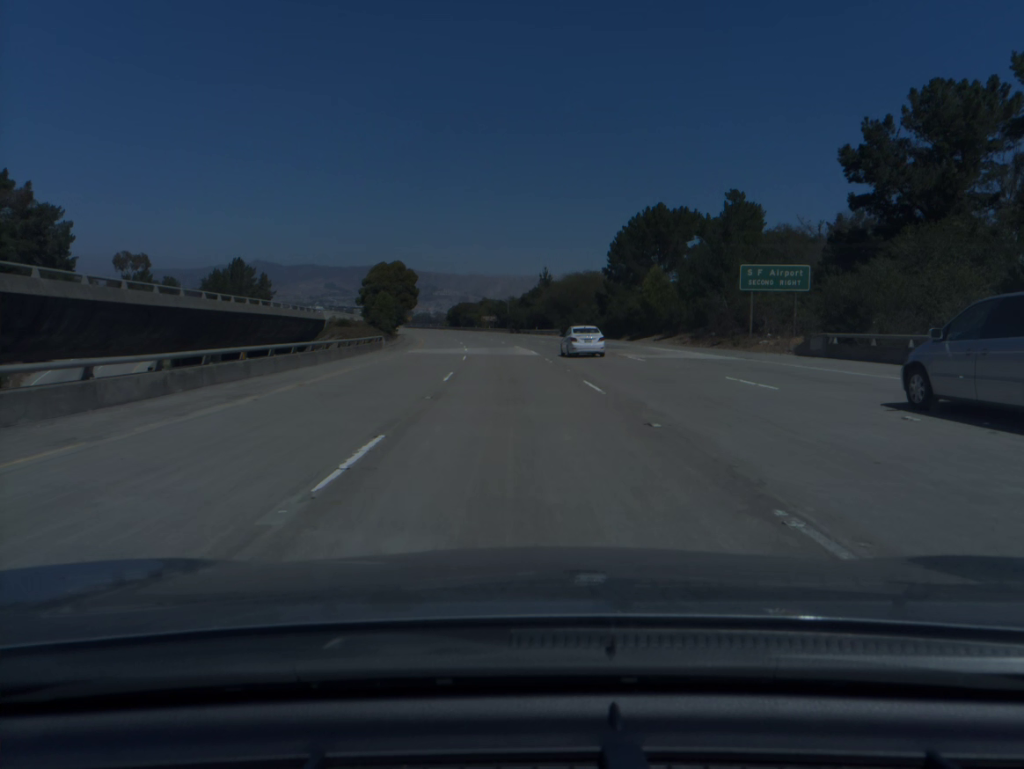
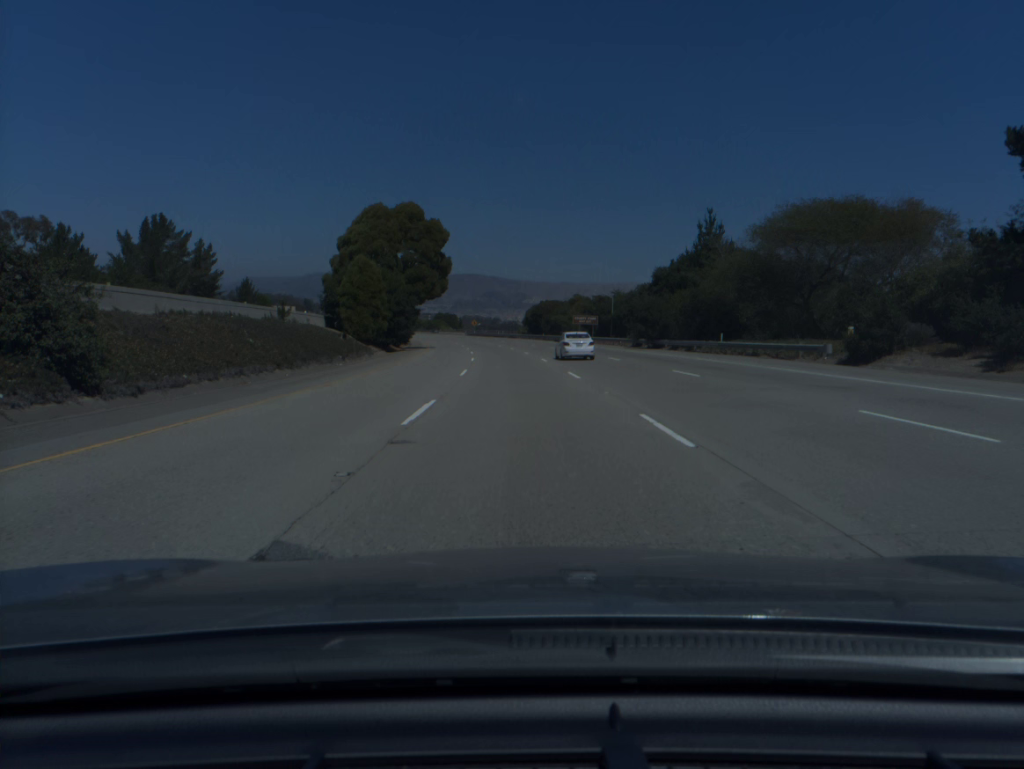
(-4.4, +74.9) m; -6°
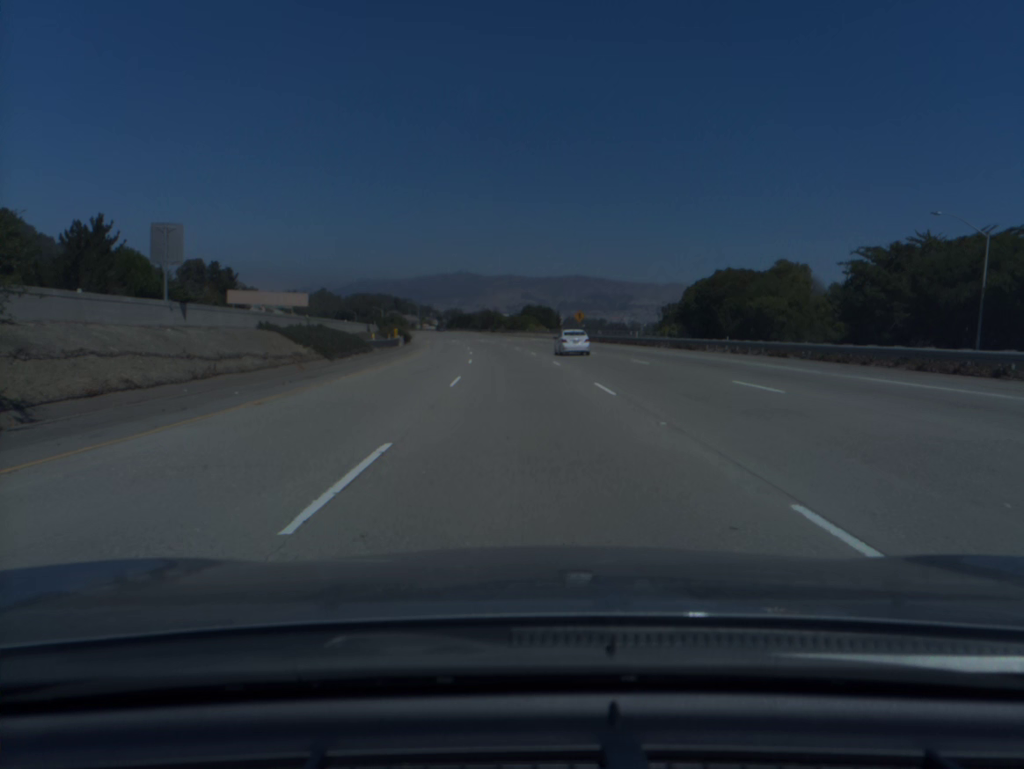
(-6.1, +94.2) m; -8°
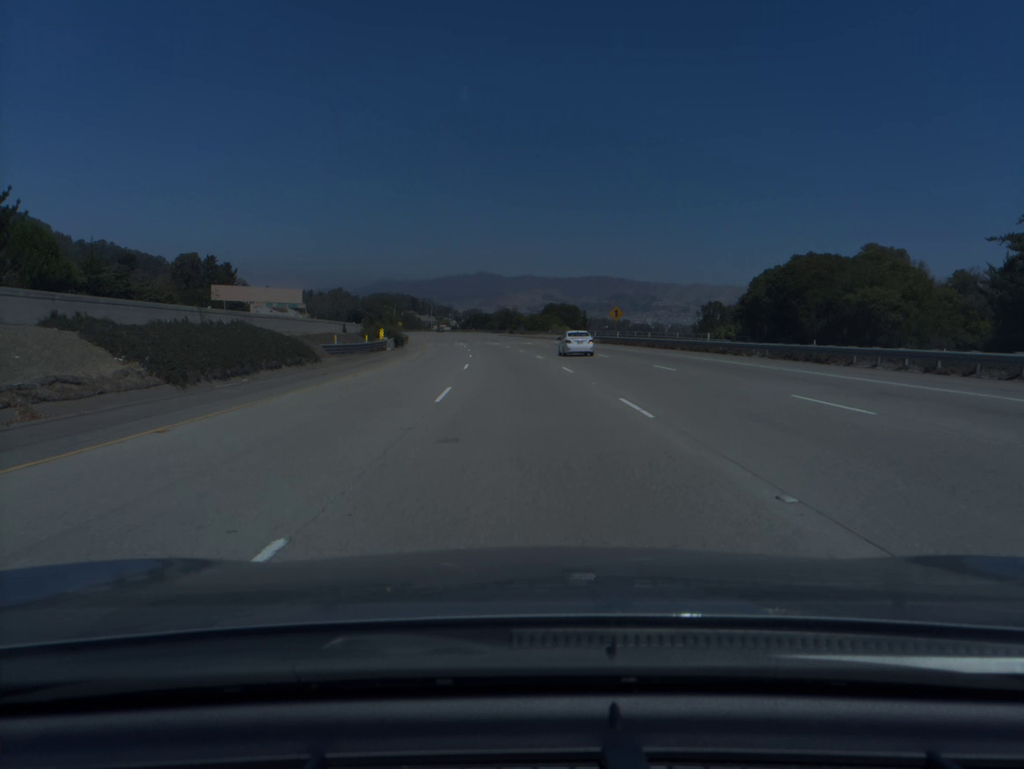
(-0.3, +19.0) m; -2°
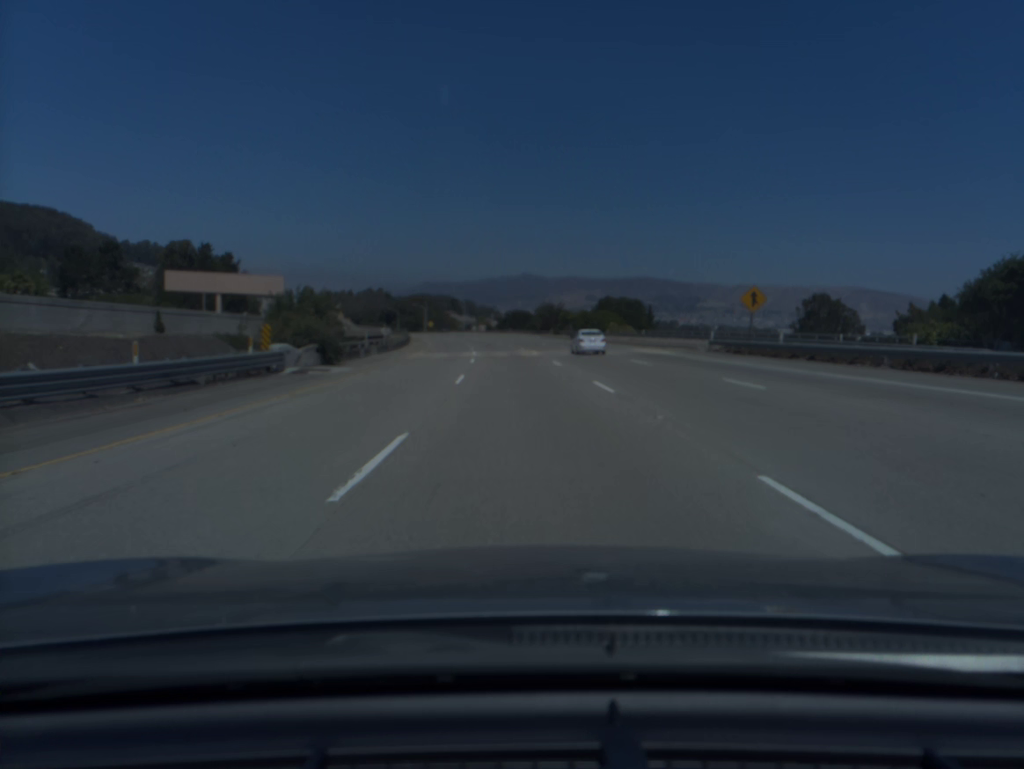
(-1.1, +38.0) m; -3°
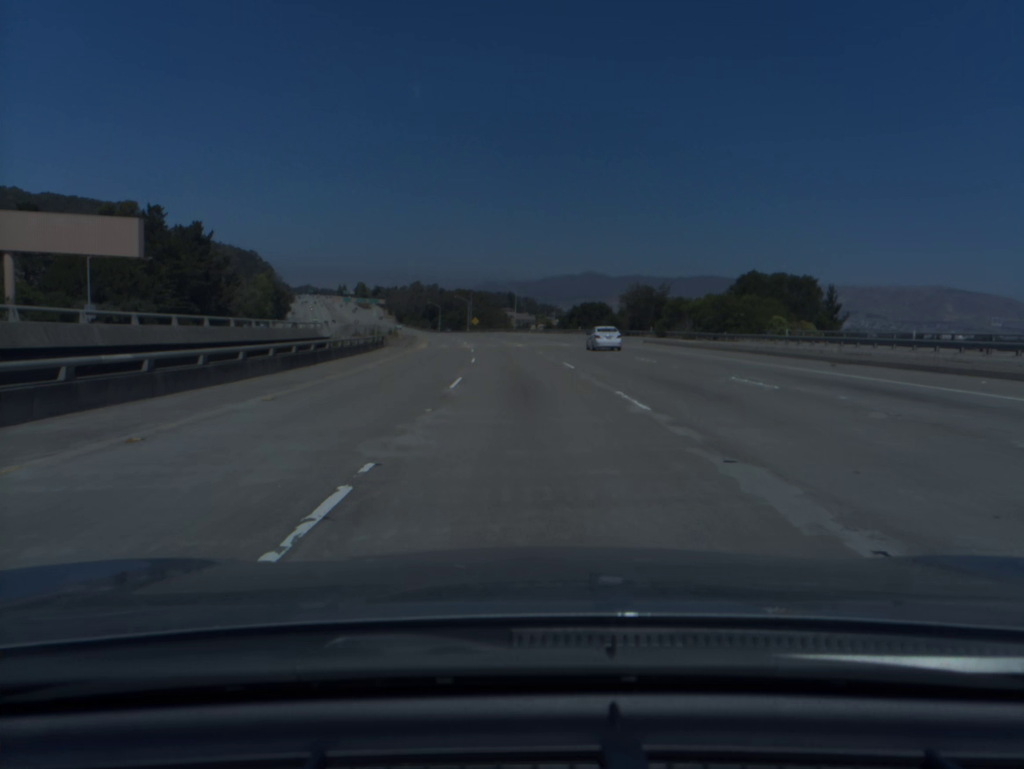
(-2.1, +56.9) m; -4°
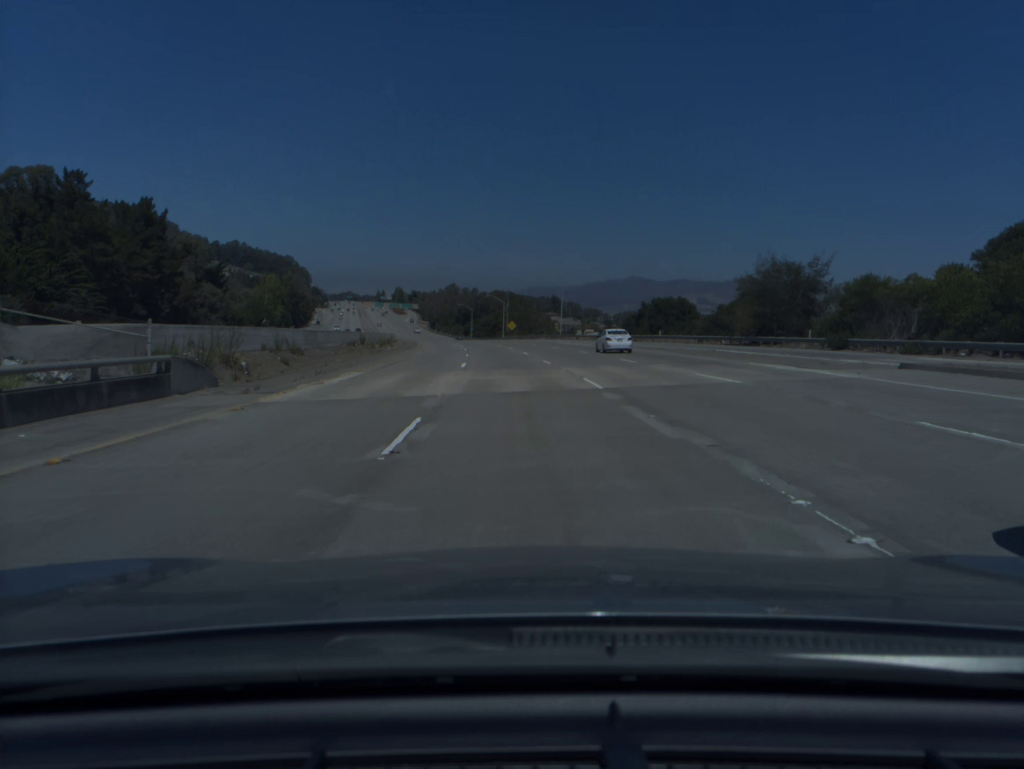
(-0.9, +37.9) m; -3°
